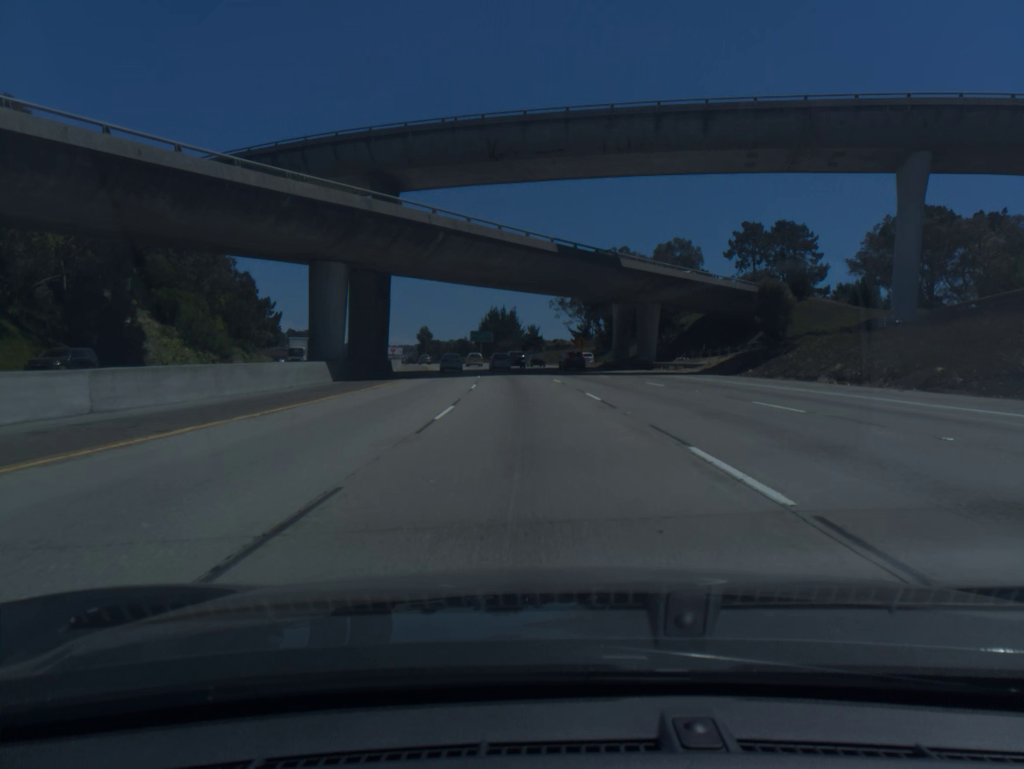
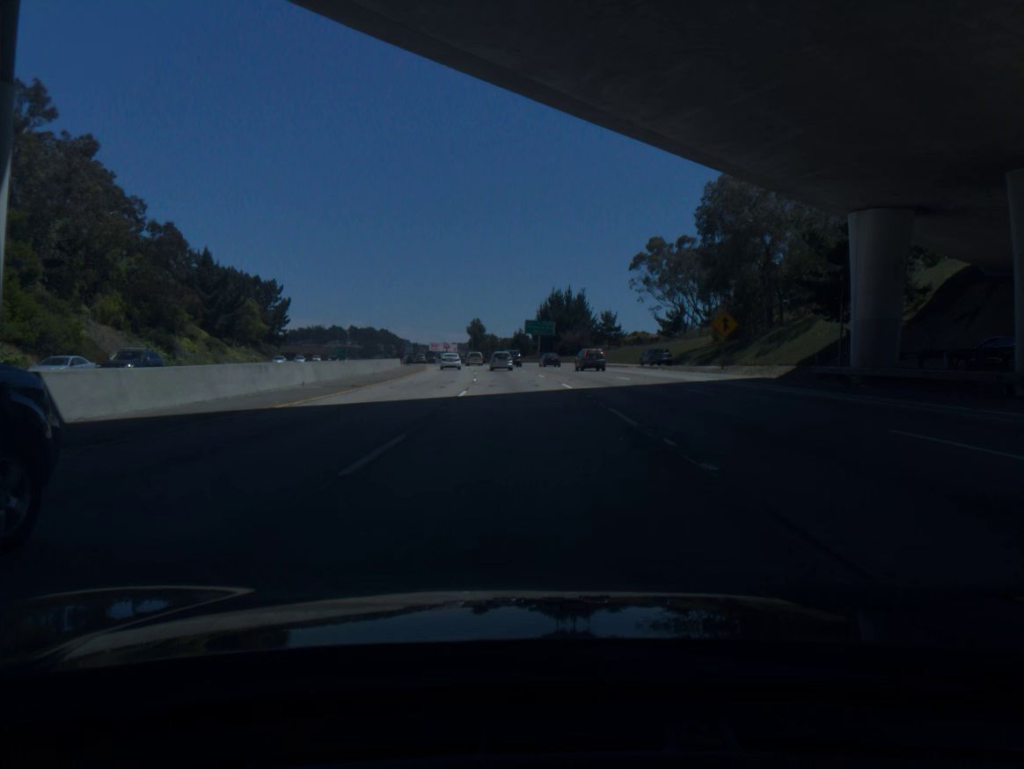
(-2.0, +50.9) m; -5°
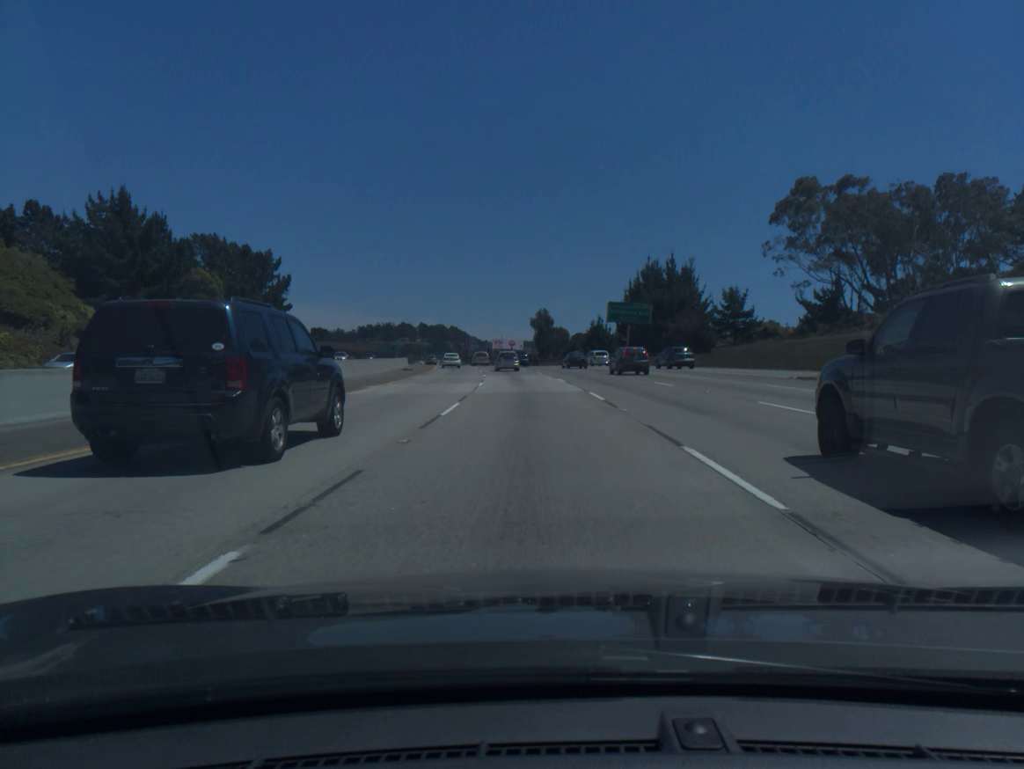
(-2.3, +50.5) m; -5°
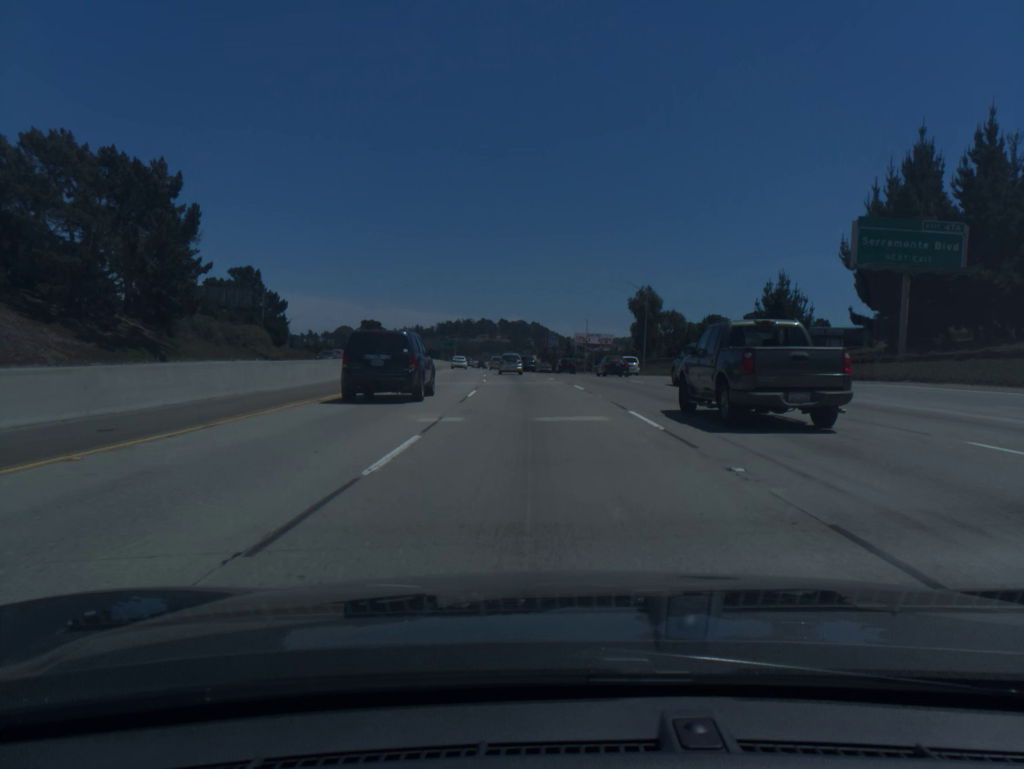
(-3.4, +66.2) m; -6°
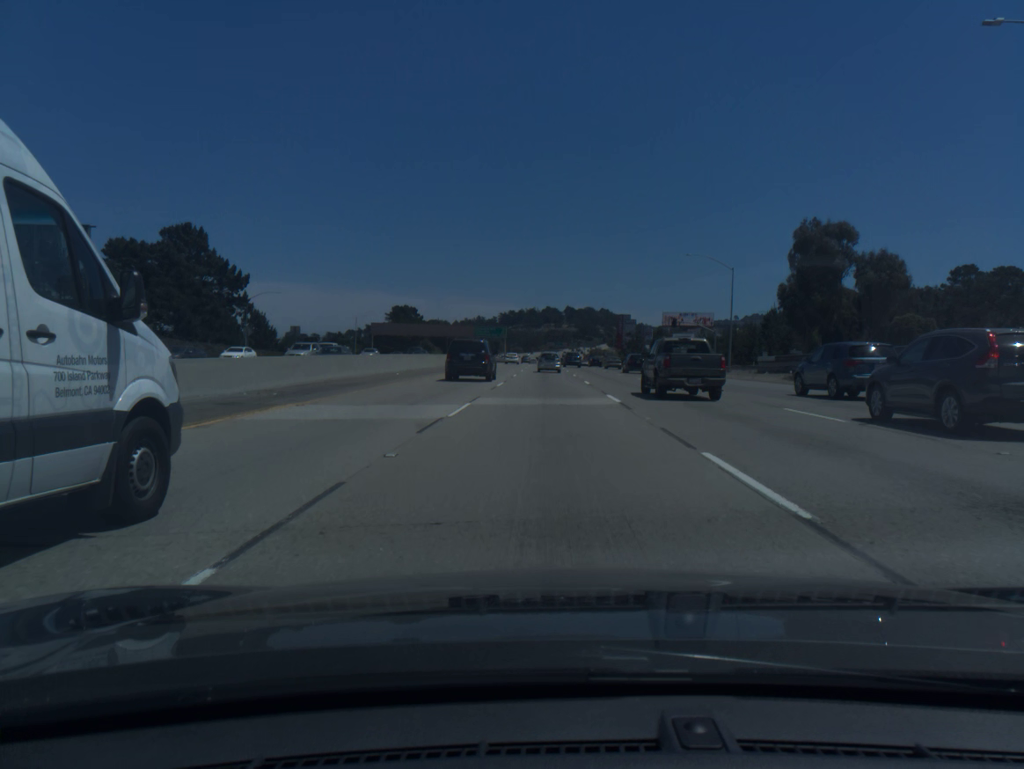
(-3.0, +65.1) m; -5°
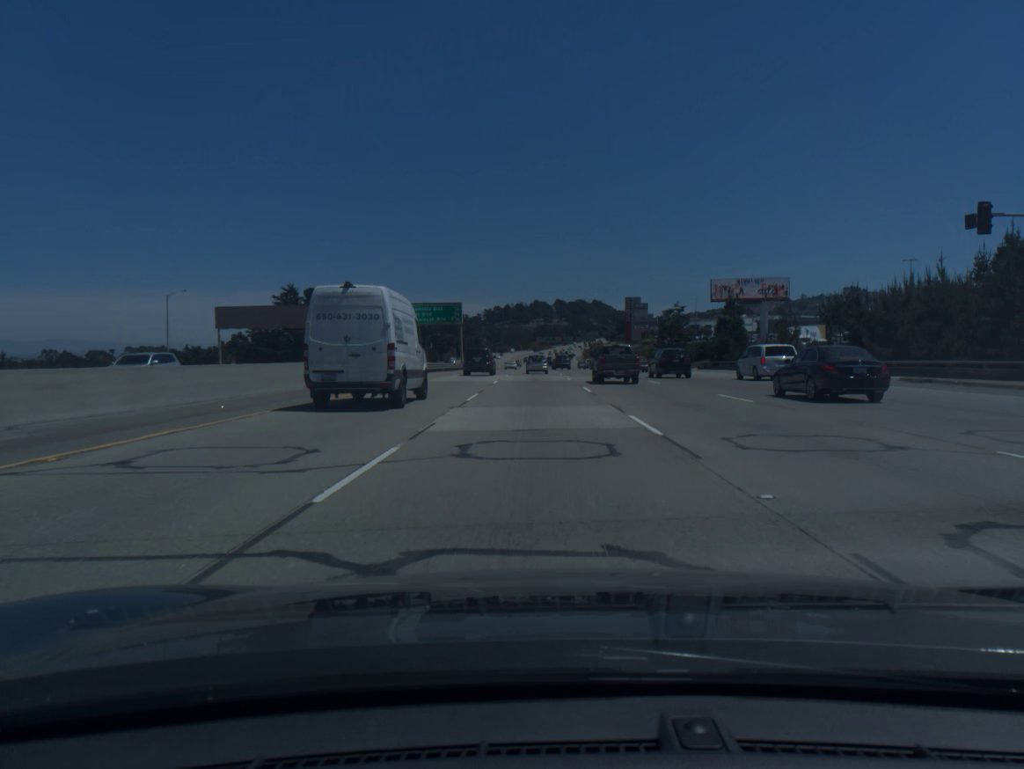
(+0.3, +81.7) m; +1°
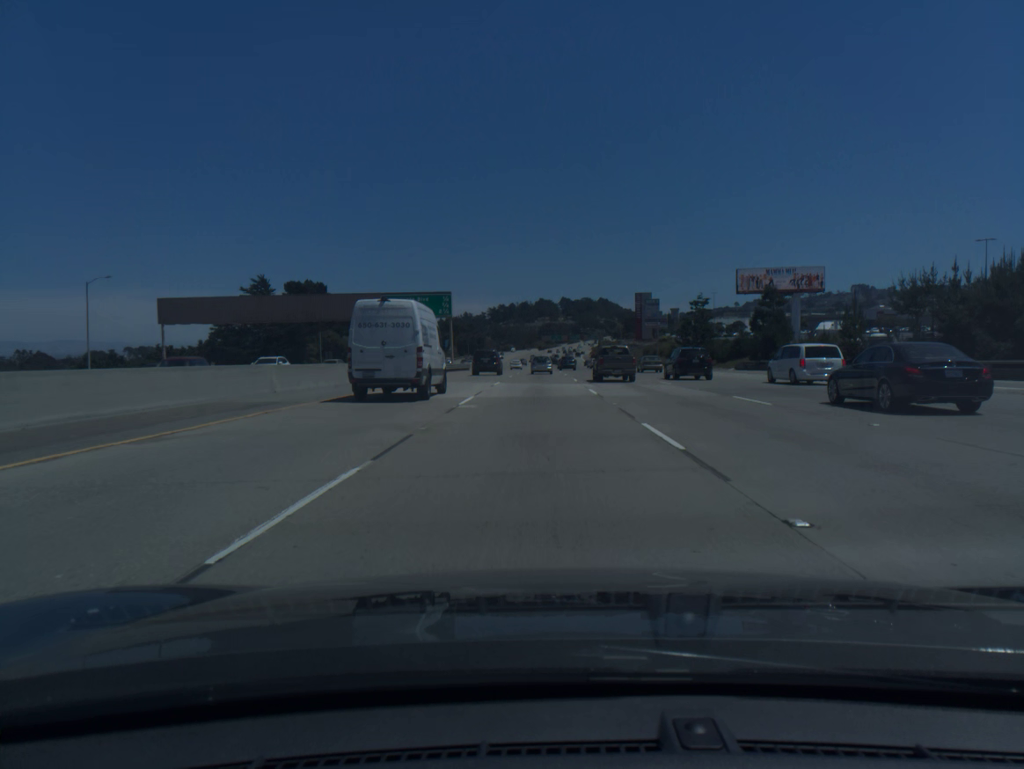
(0.0, +16.4) m; 0°
